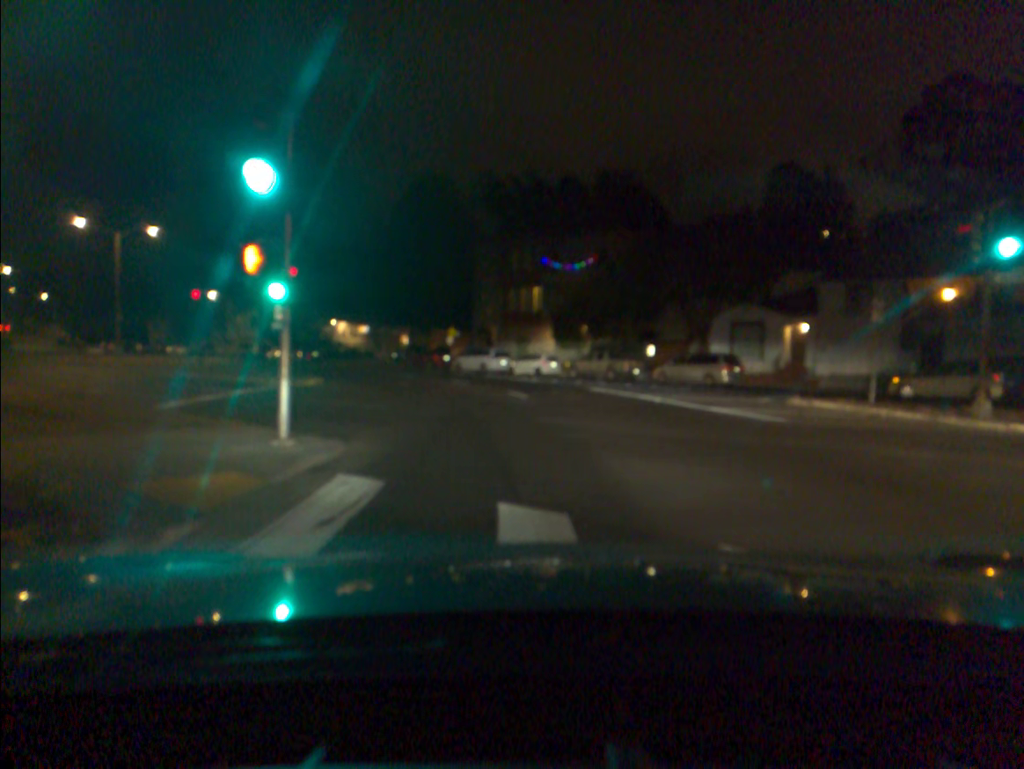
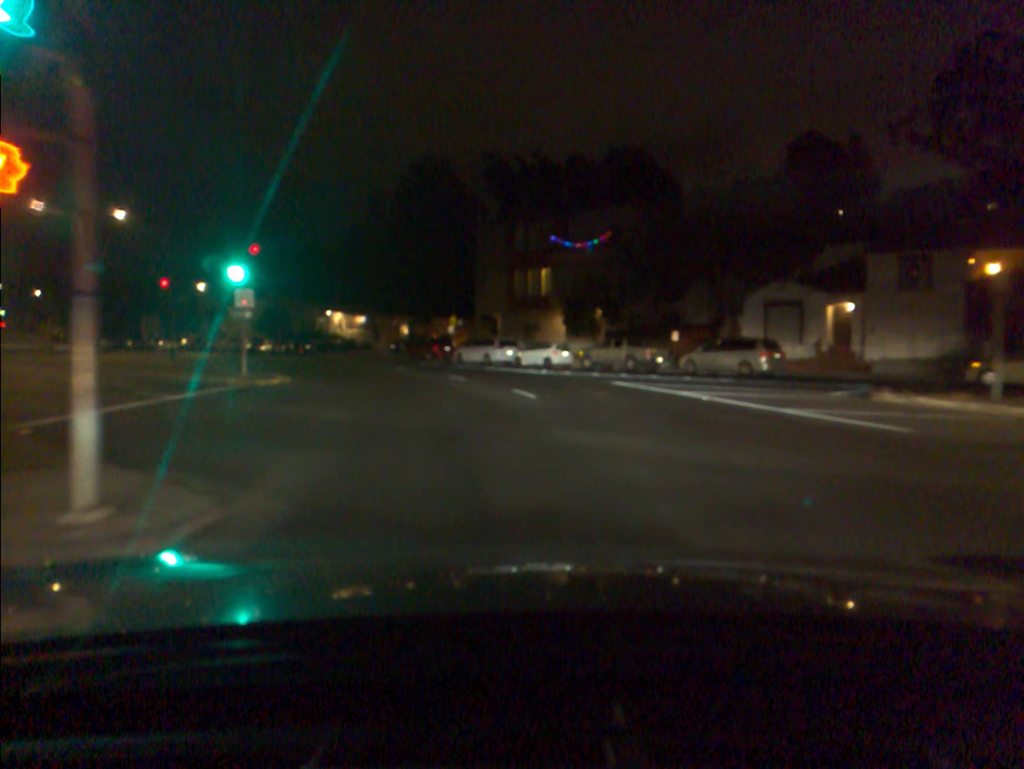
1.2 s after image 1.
(-0.1, +4.7) m; -1°
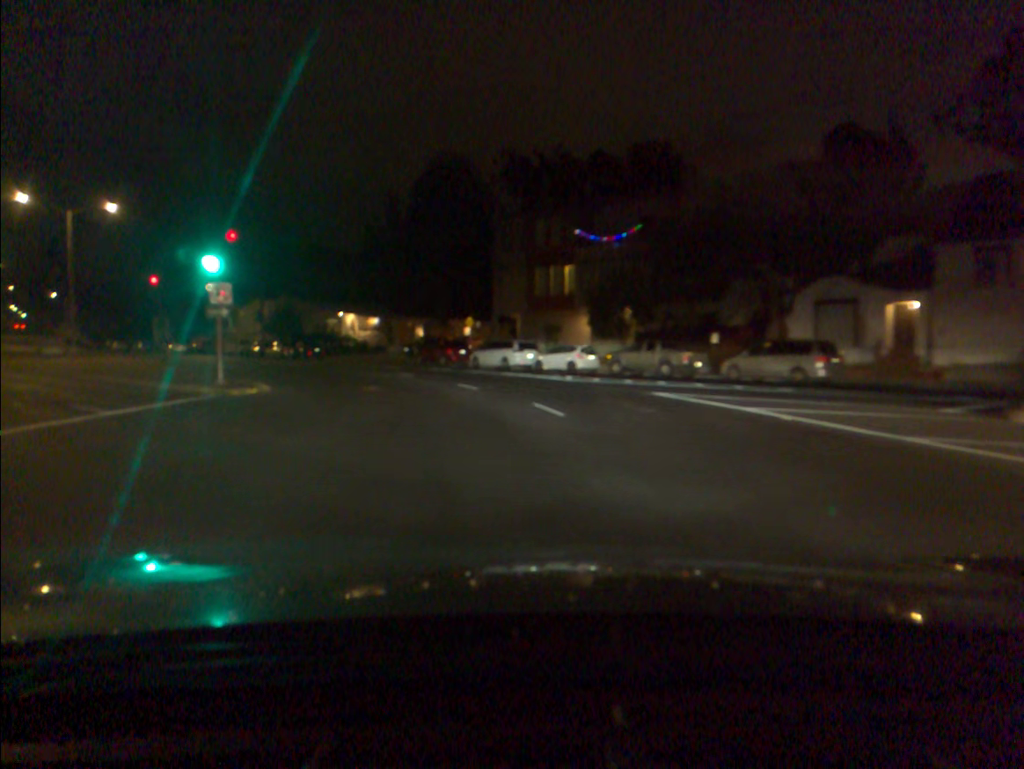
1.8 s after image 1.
(-0.1, +3.8) m; -2°
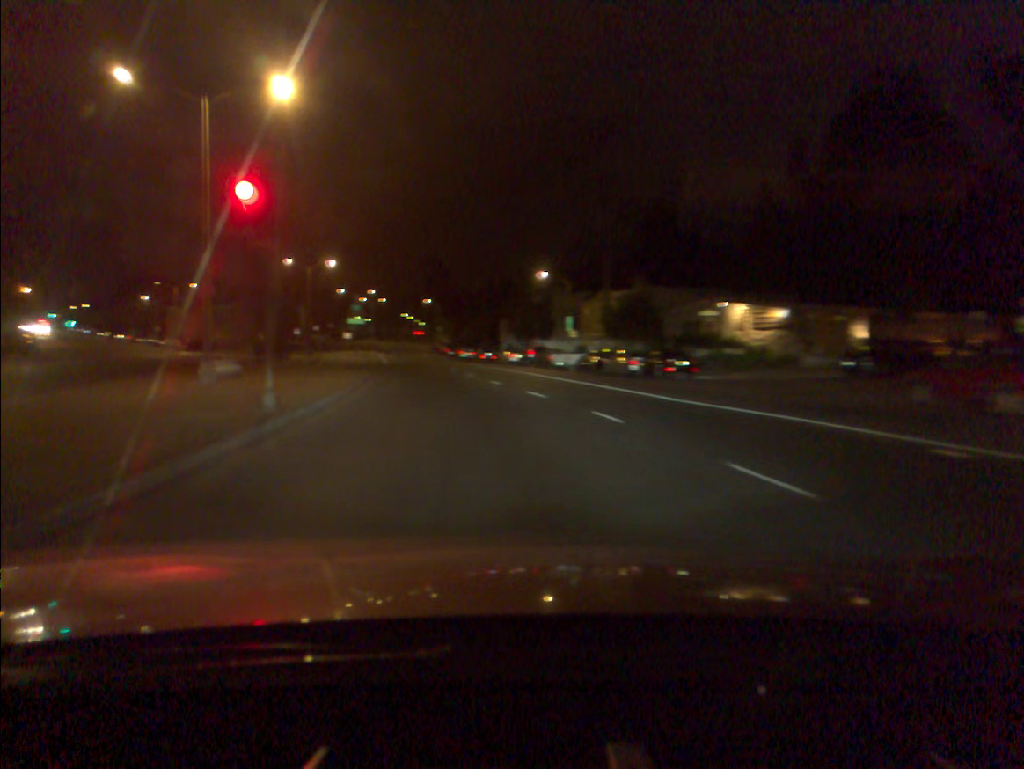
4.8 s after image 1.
(-6.4, +28.0) m; -26°
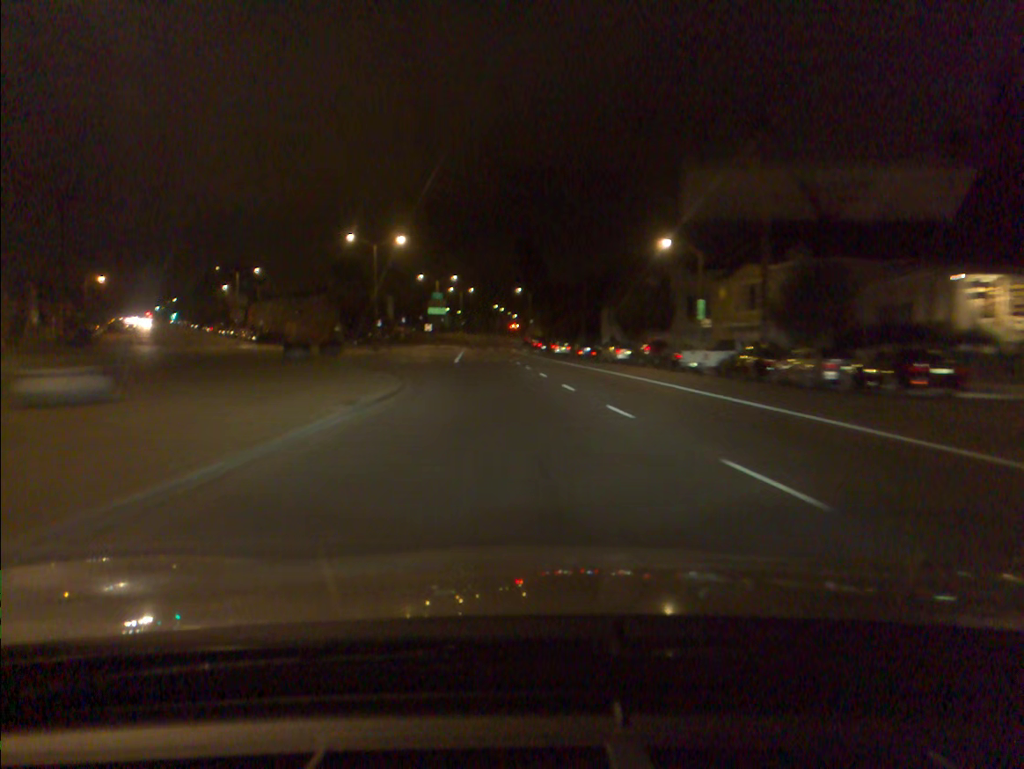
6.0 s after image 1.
(-1.0, +15.1) m; -7°
